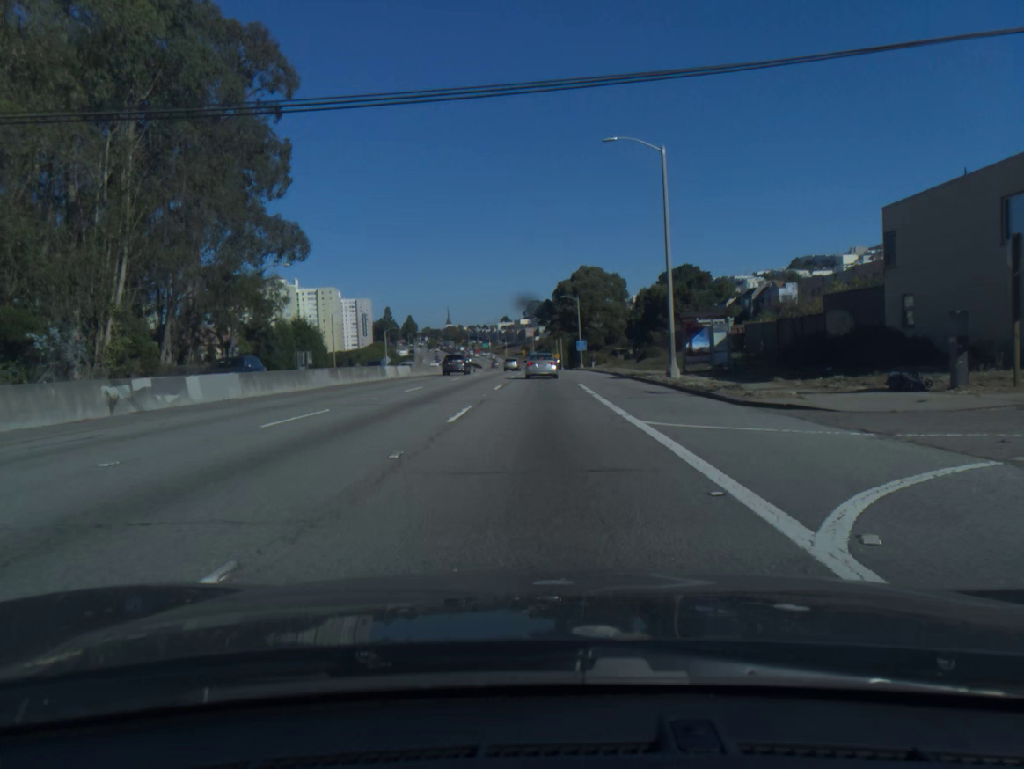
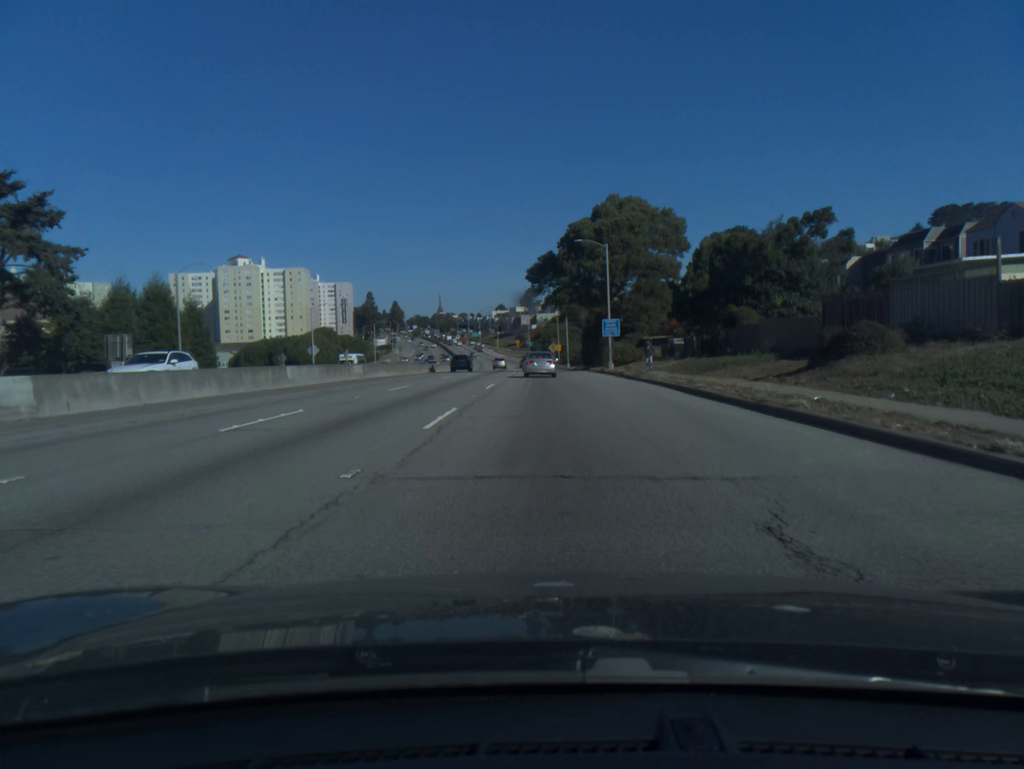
(0.0, +46.0) m; 0°
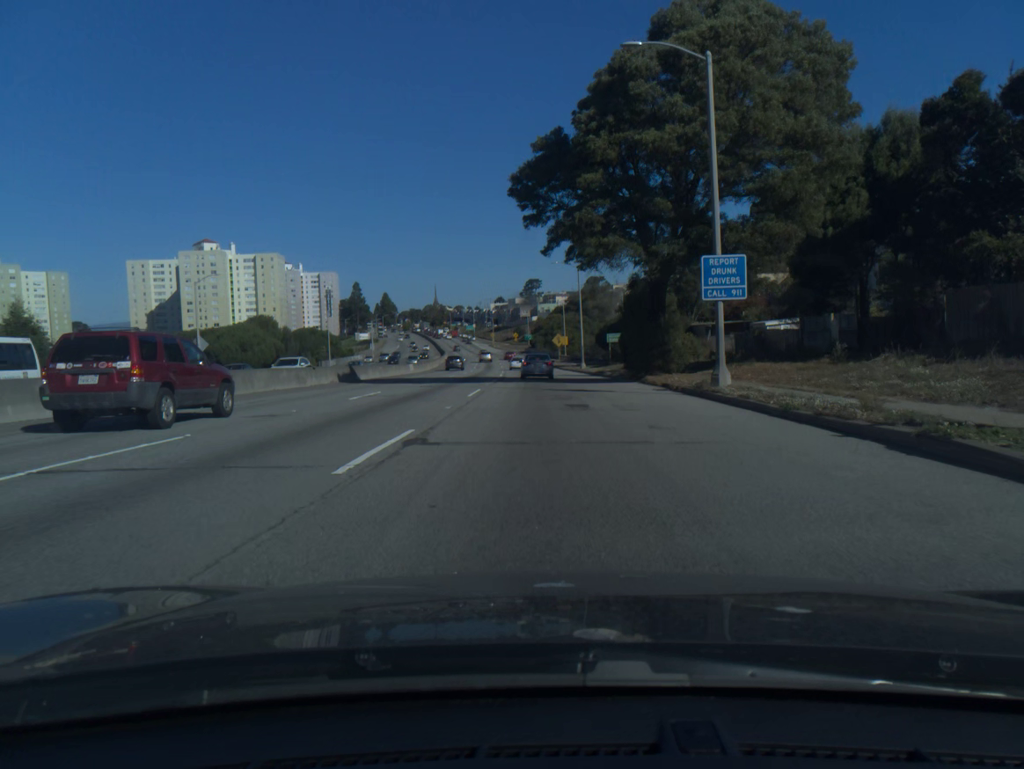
(+0.1, +34.7) m; 0°
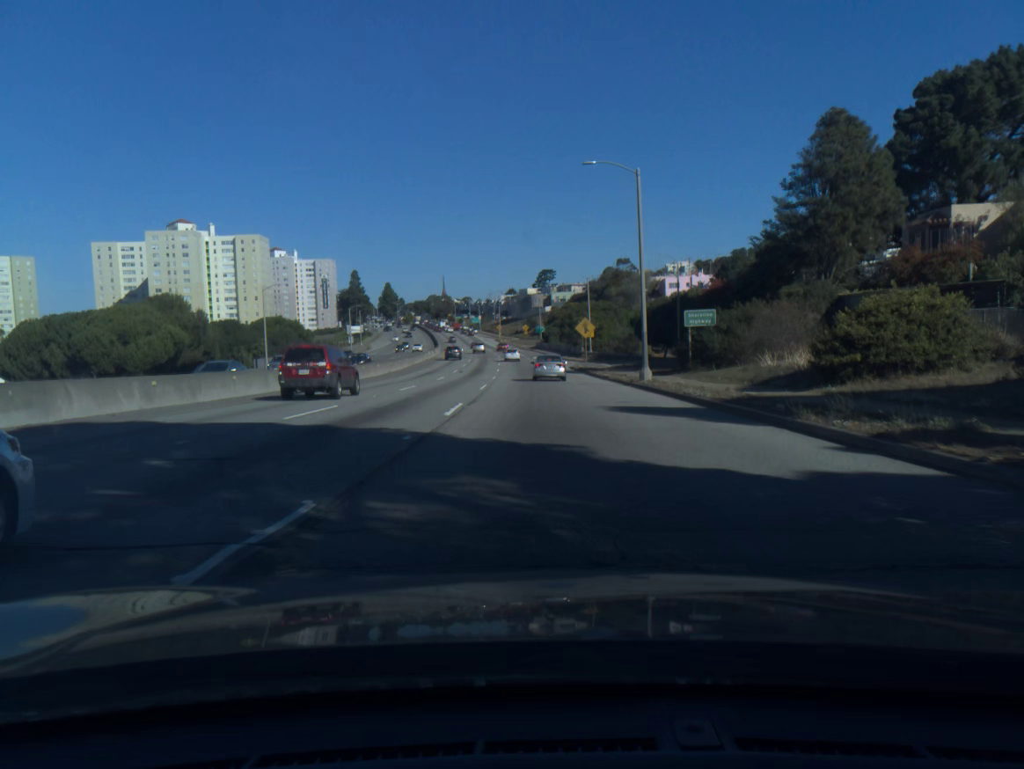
(-0.3, +34.8) m; -1°
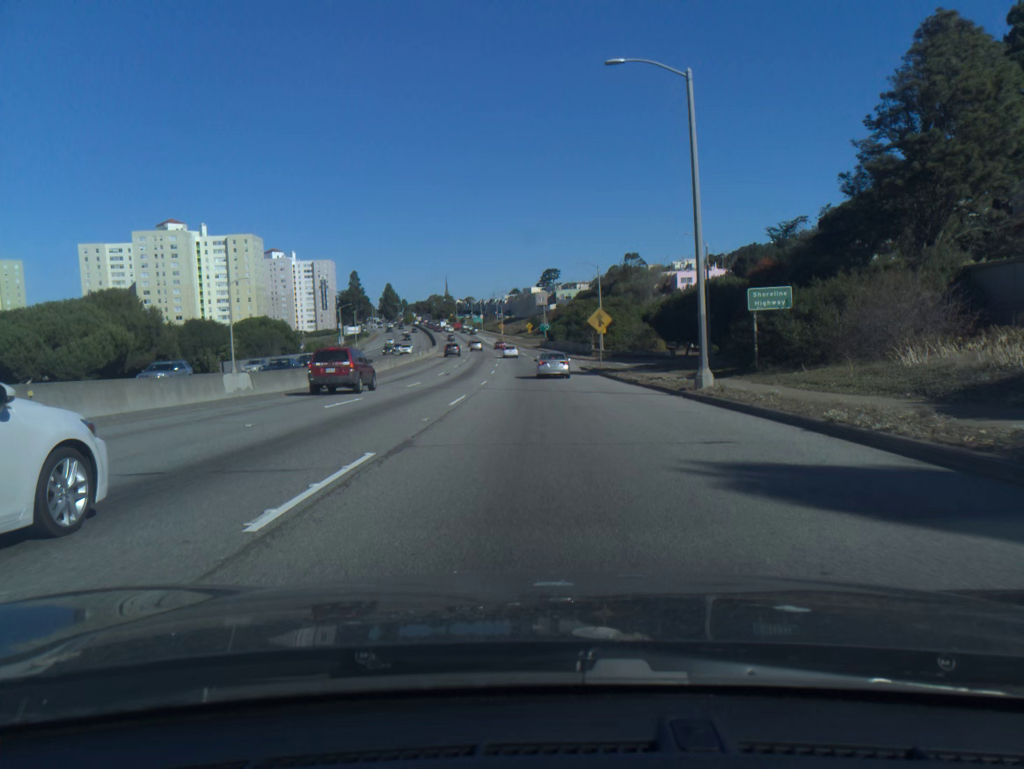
(0.0, +11.6) m; 0°
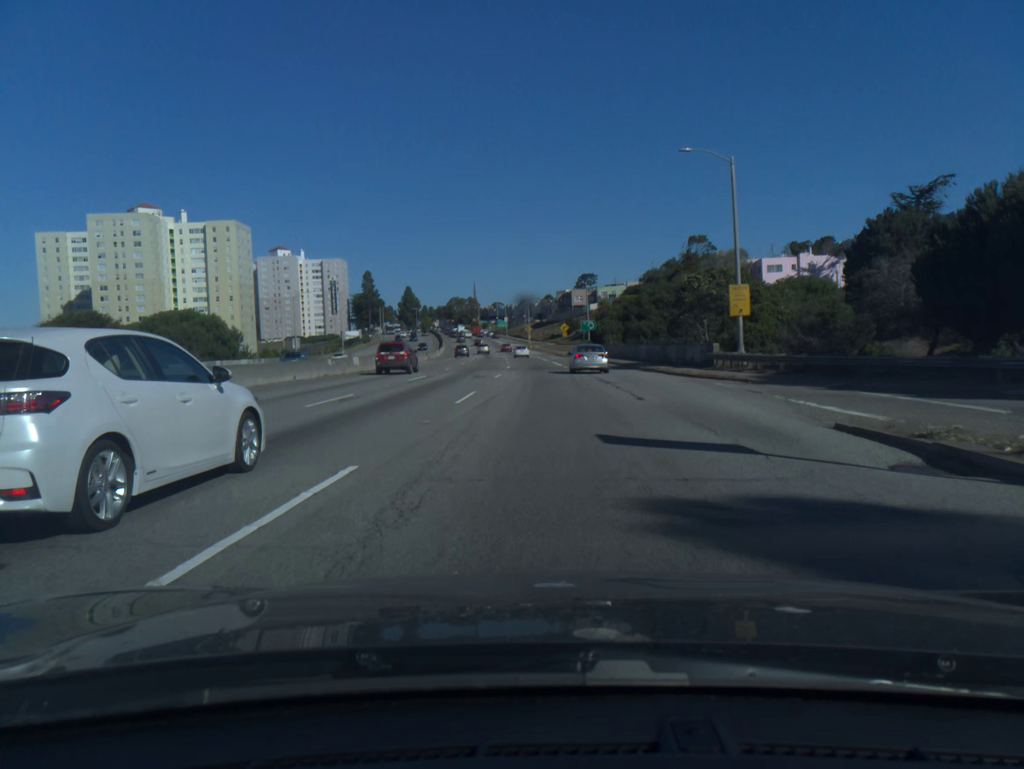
(-1.1, +46.4) m; -2°
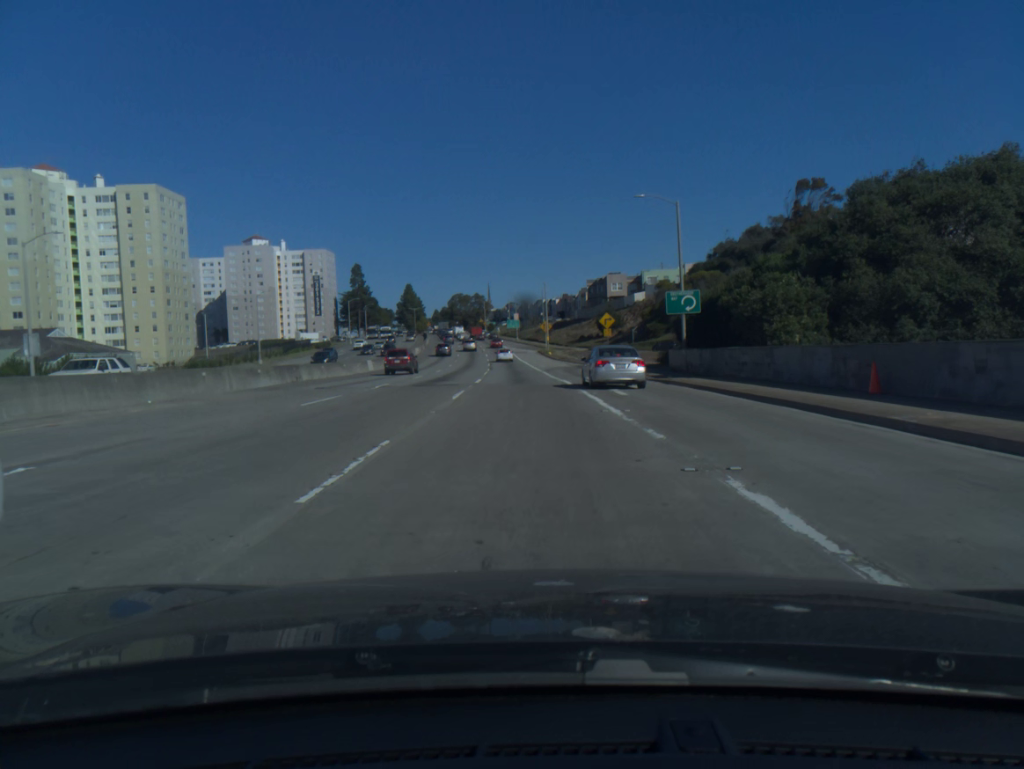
(-0.6, +58.0) m; -1°
